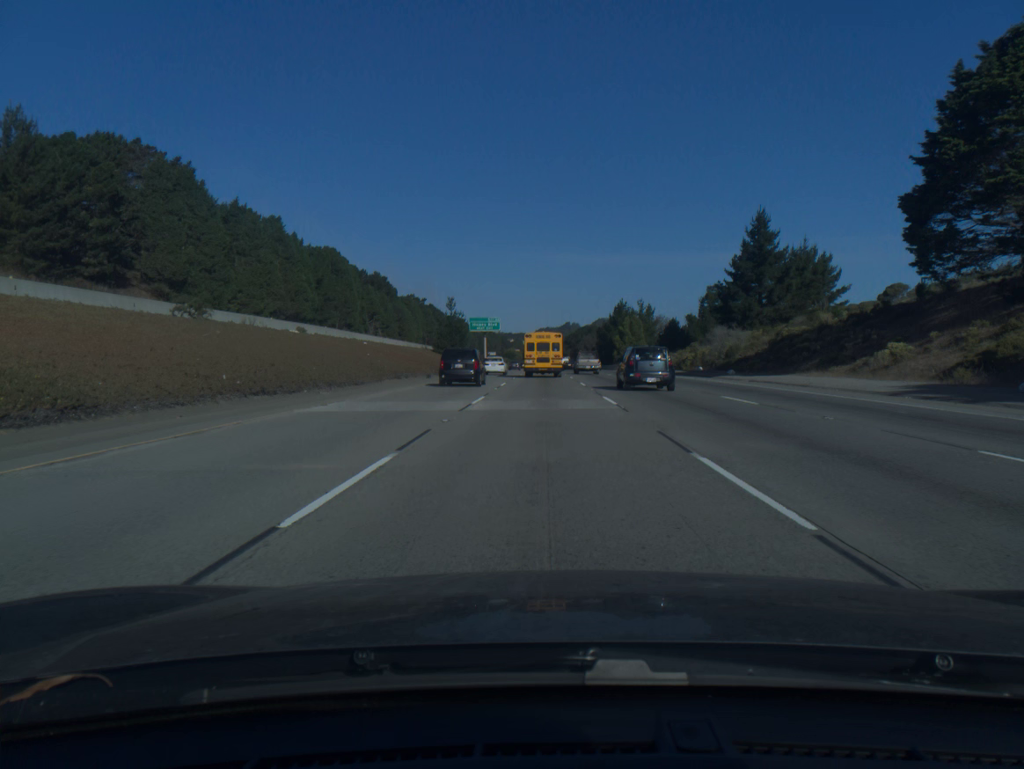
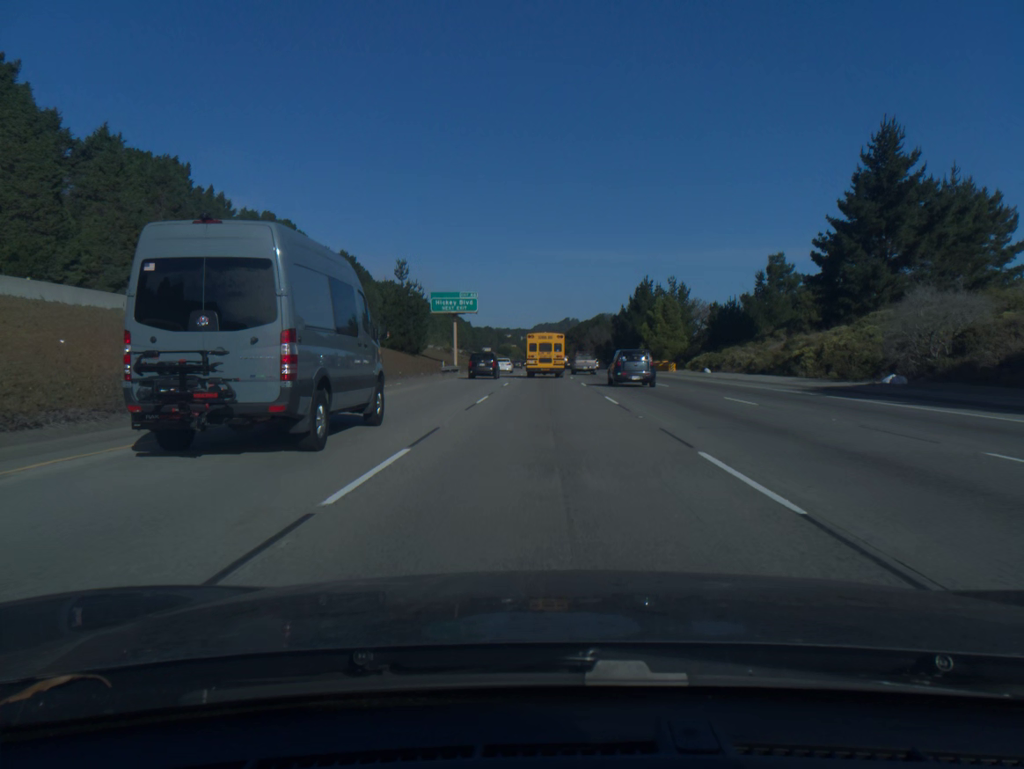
(0.0, +43.2) m; 0°
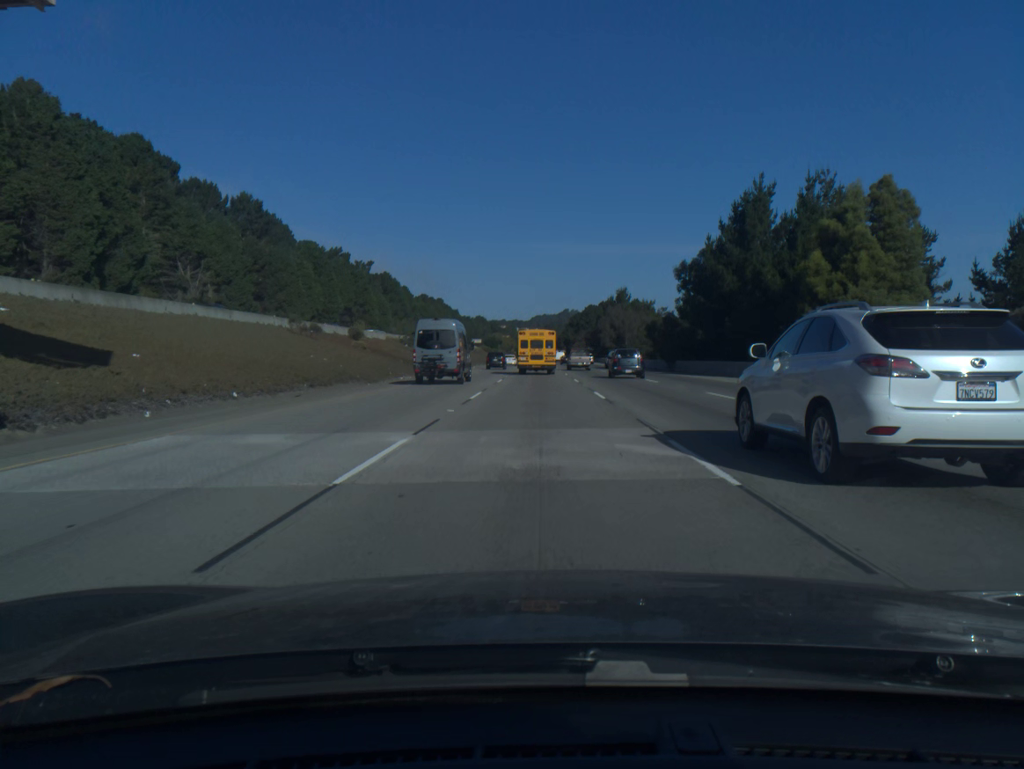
(+0.3, +72.0) m; 0°
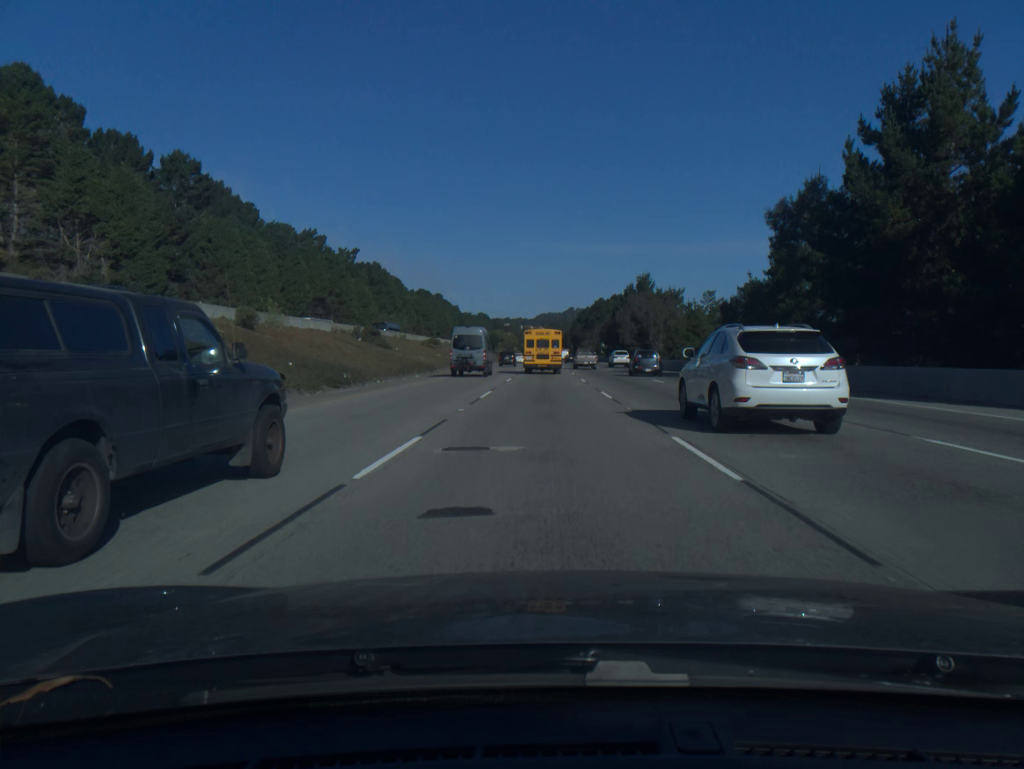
(-0.1, +28.9) m; 0°
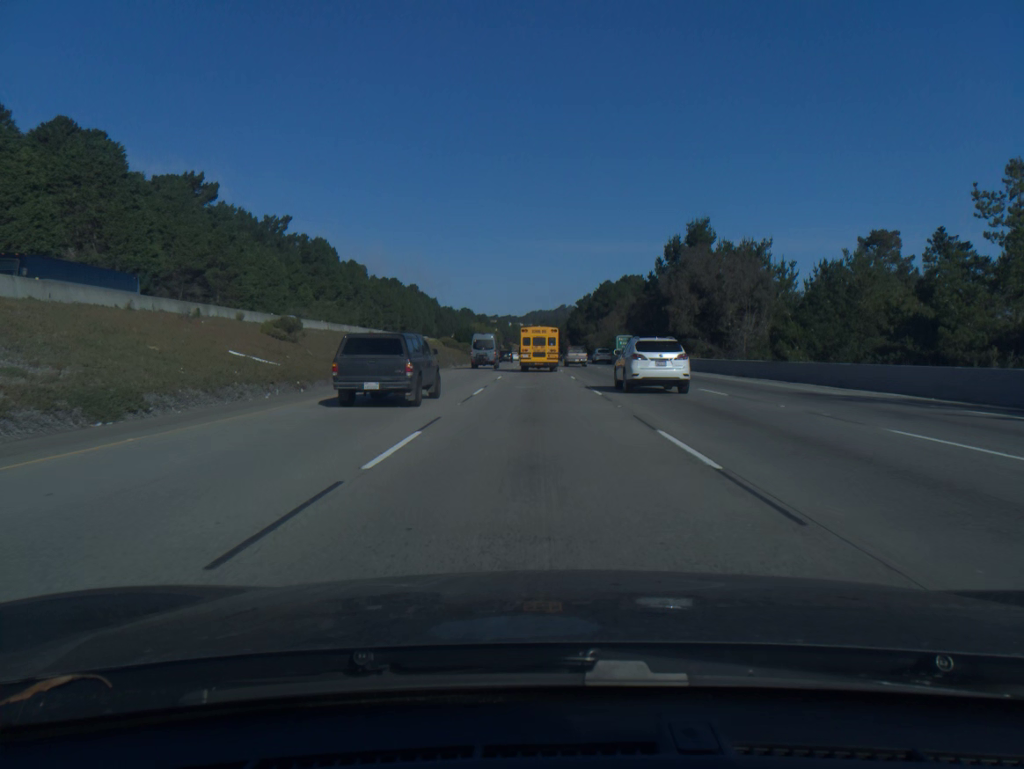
(+0.4, +57.8) m; +1°
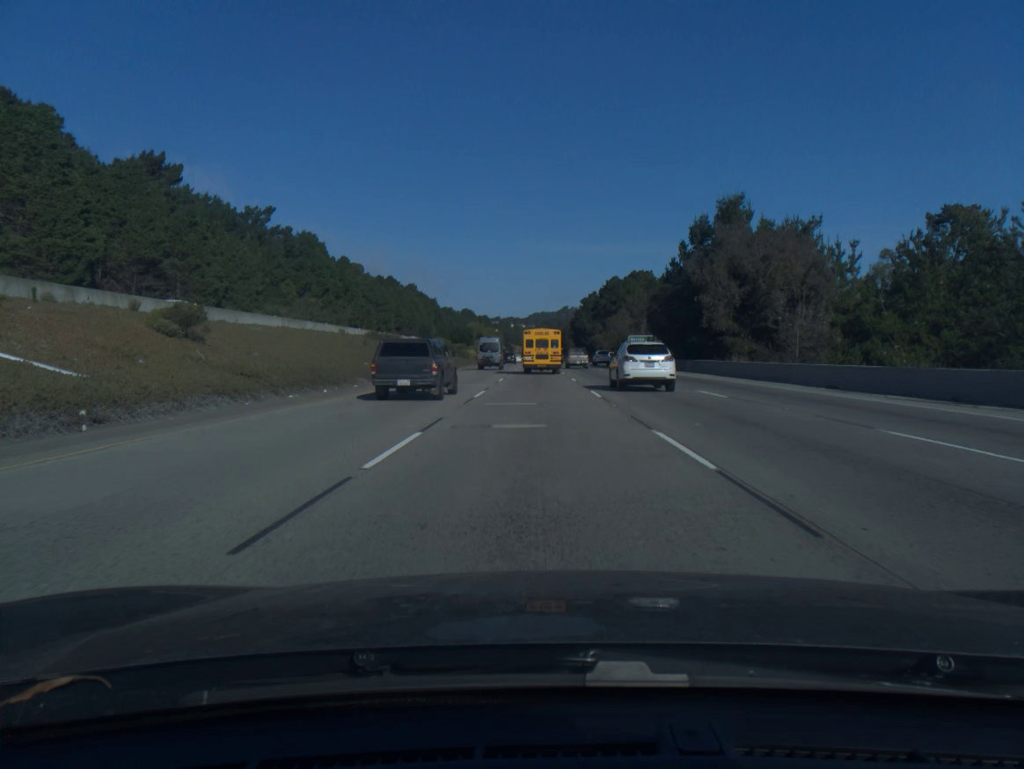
(0.0, +14.5) m; 0°
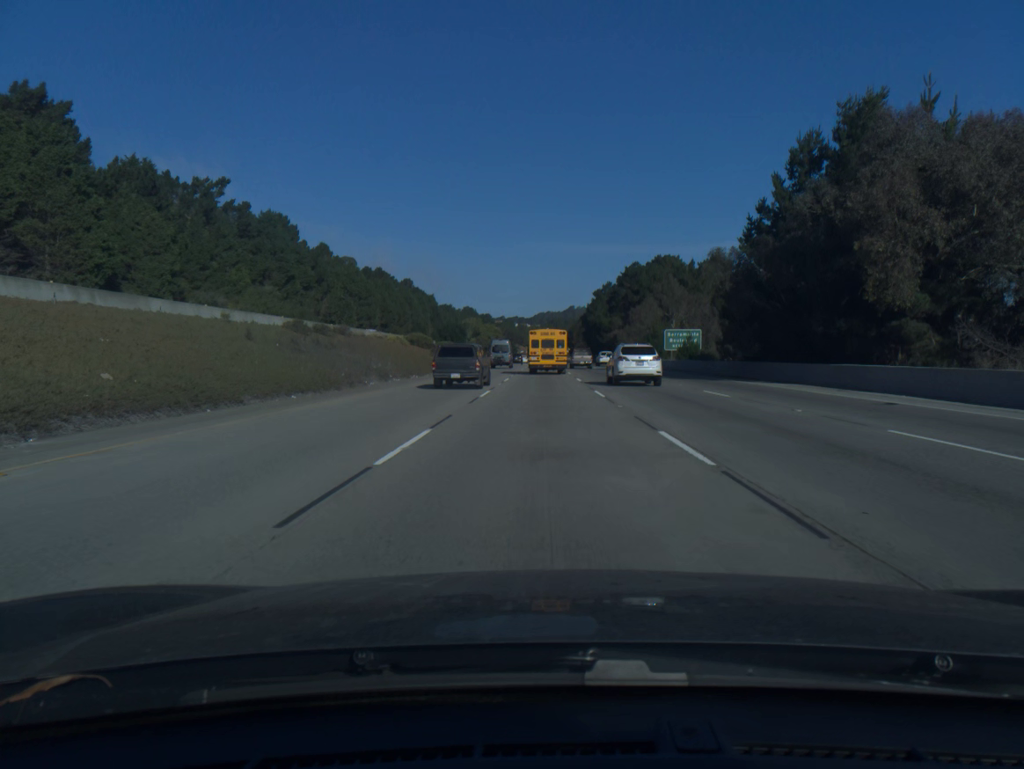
(-0.1, +29.0) m; 0°
